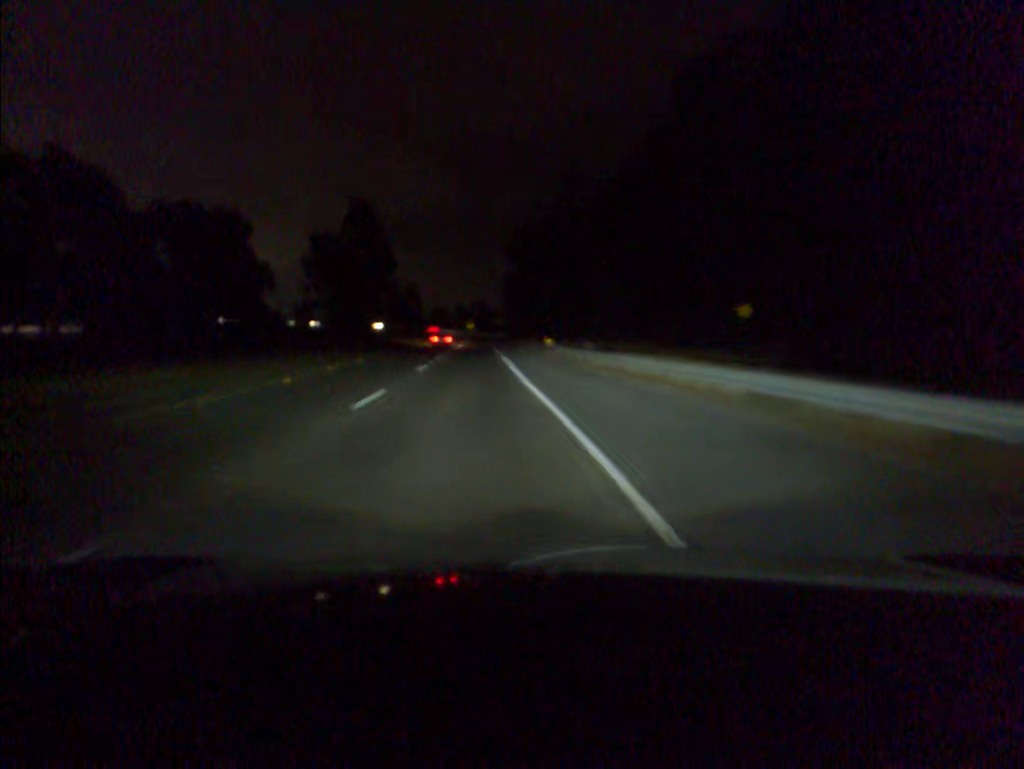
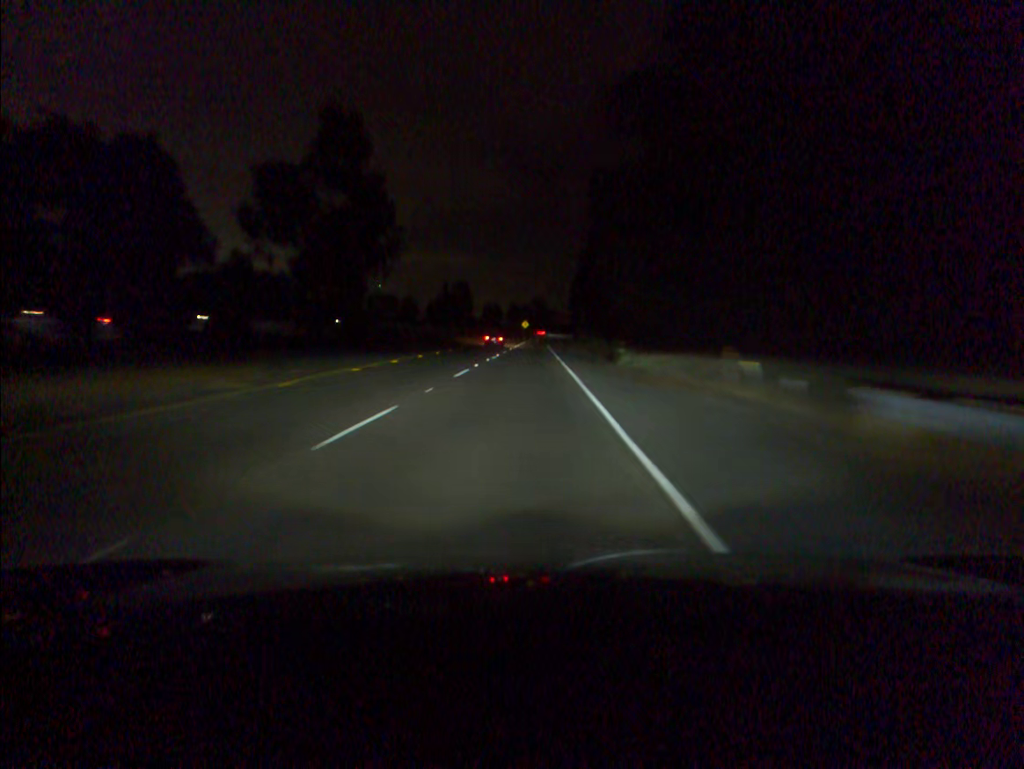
(-1.9, +34.6) m; -5°
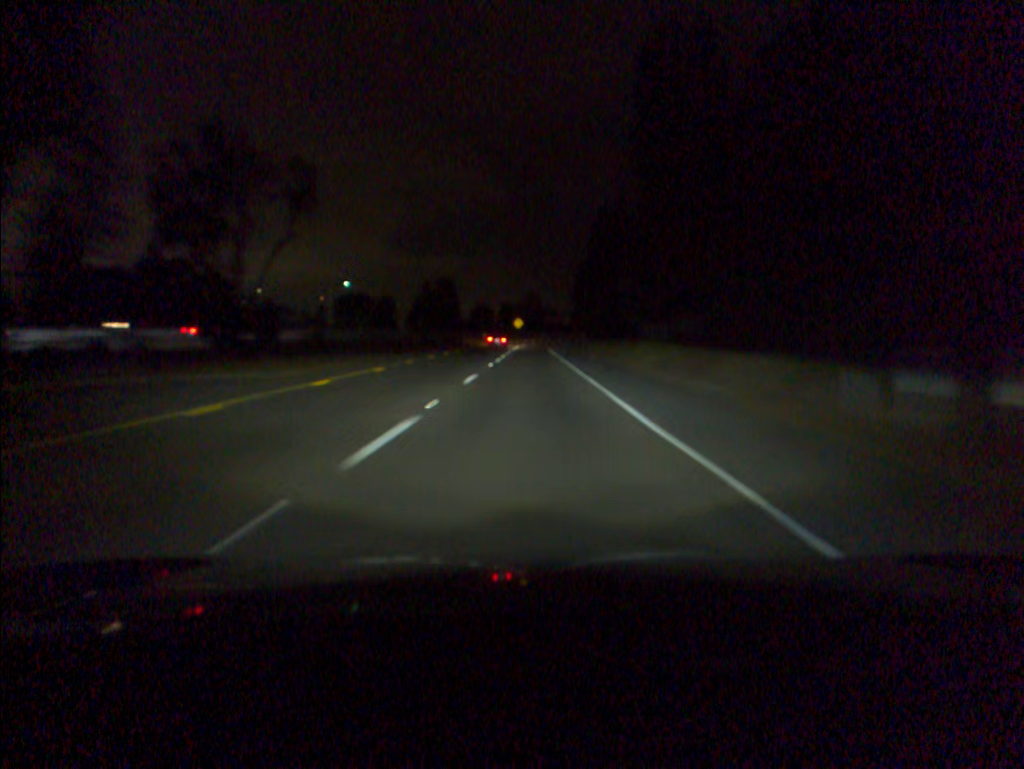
(+0.1, +35.5) m; 0°
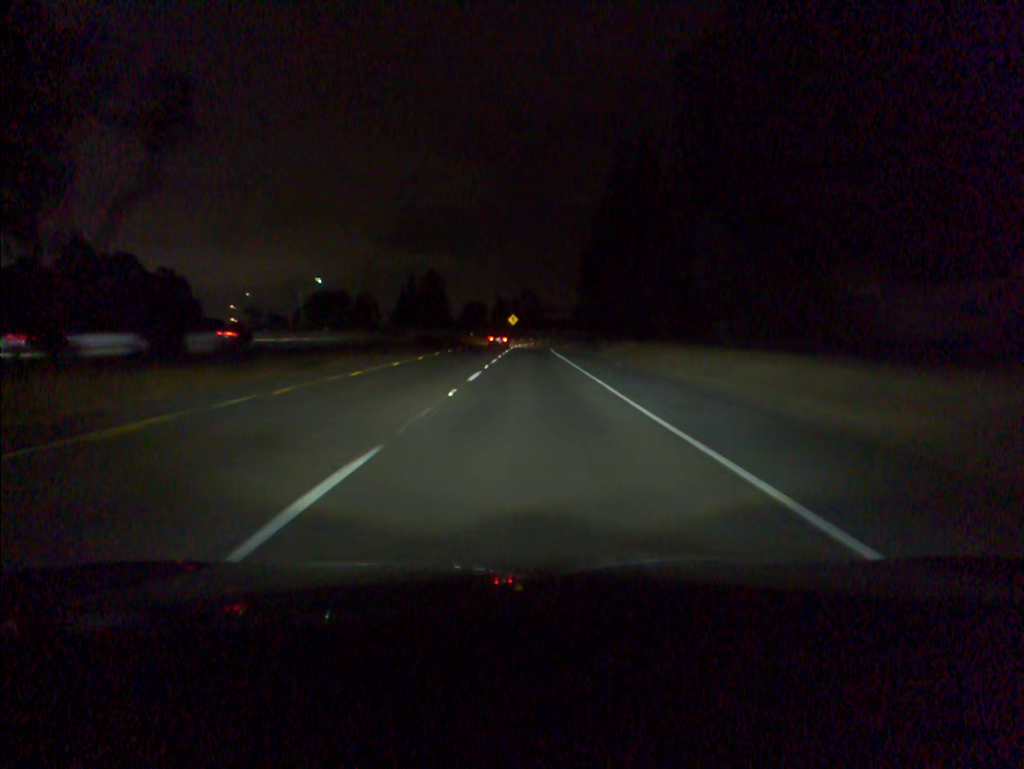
(+0.1, +18.0) m; 0°
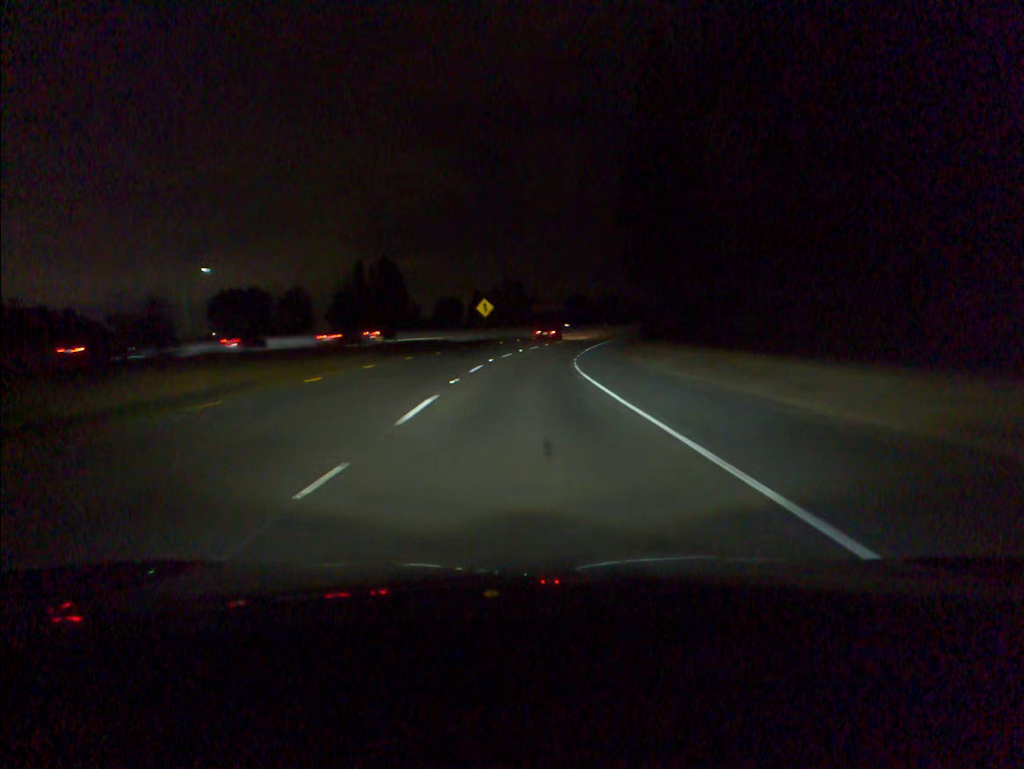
(+0.4, +54.9) m; +1°
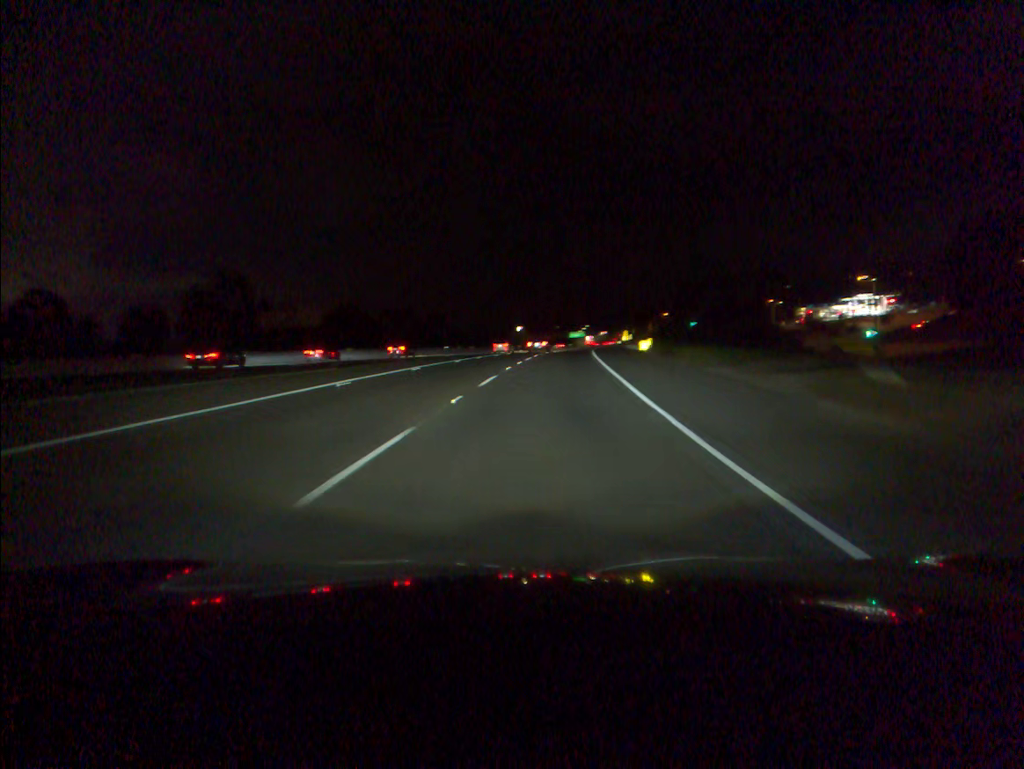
(+9.5, +90.8) m; +15°
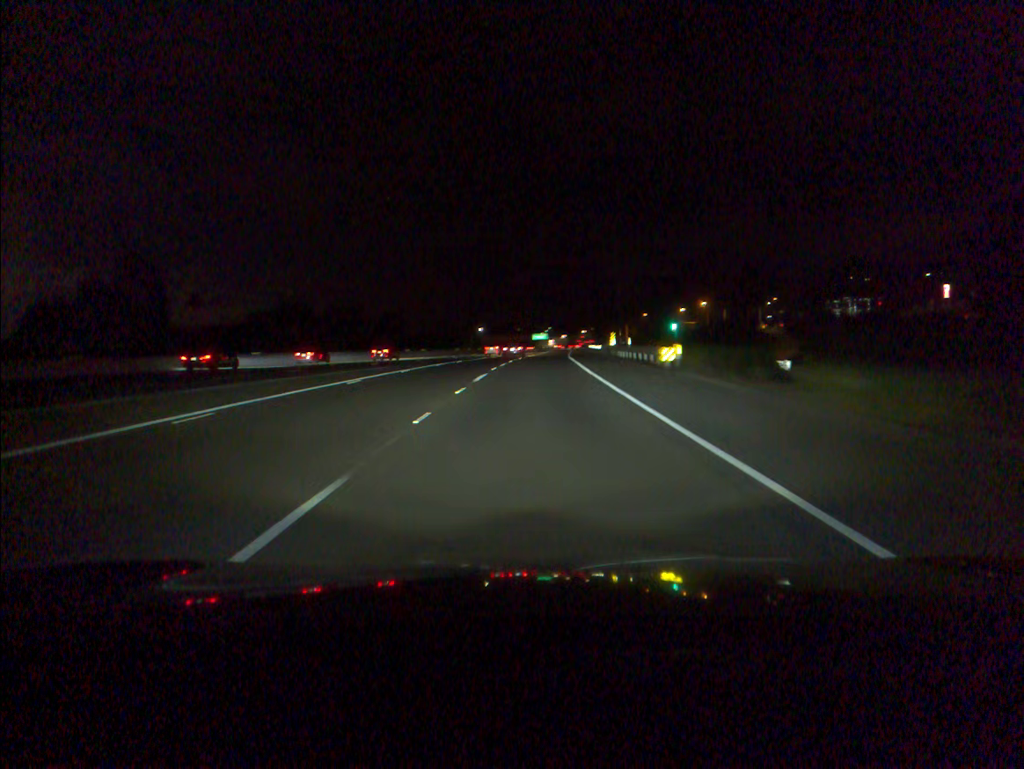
(+0.5, +18.5) m; +3°
